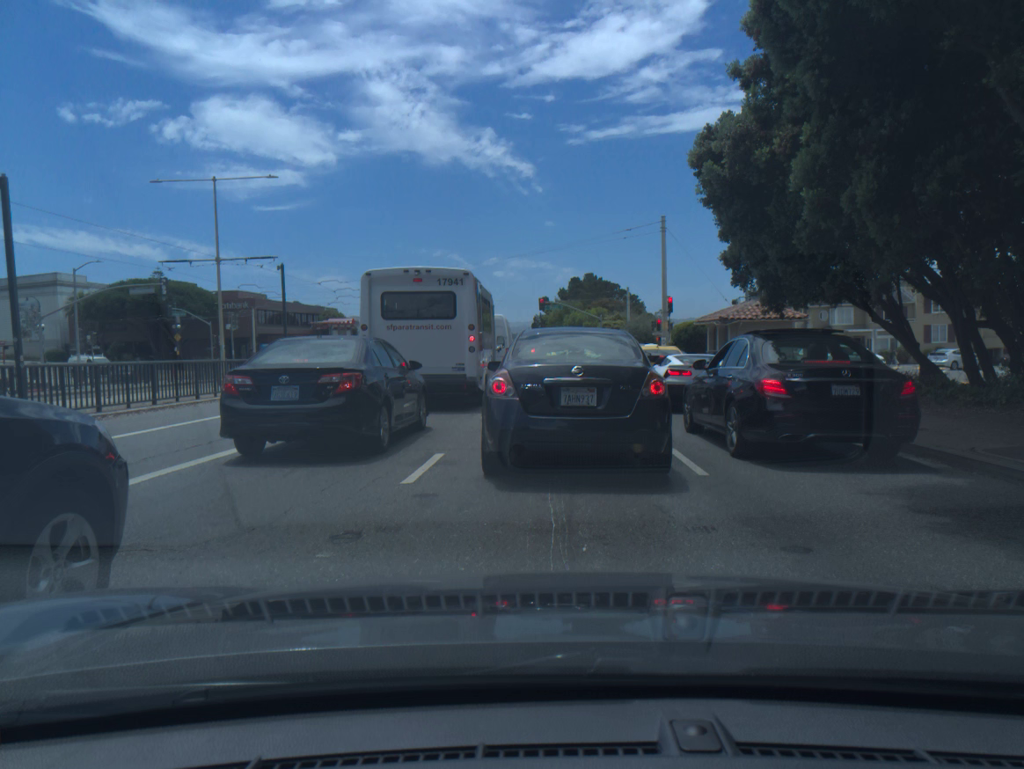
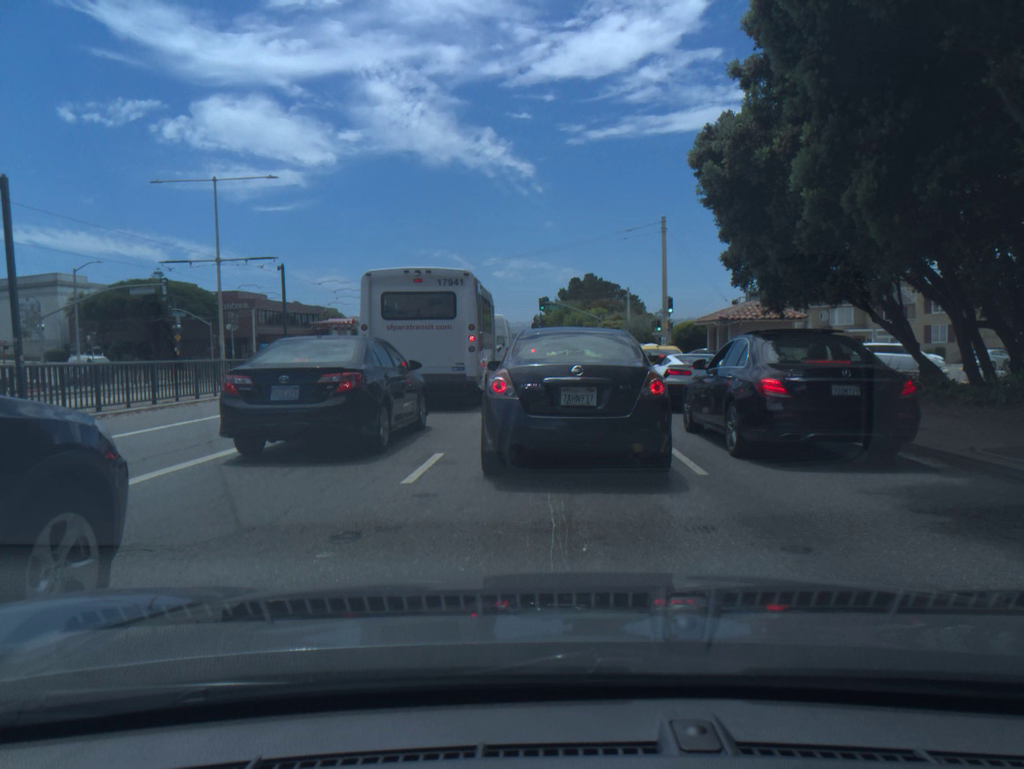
(0.0, 0.0) m; 0°
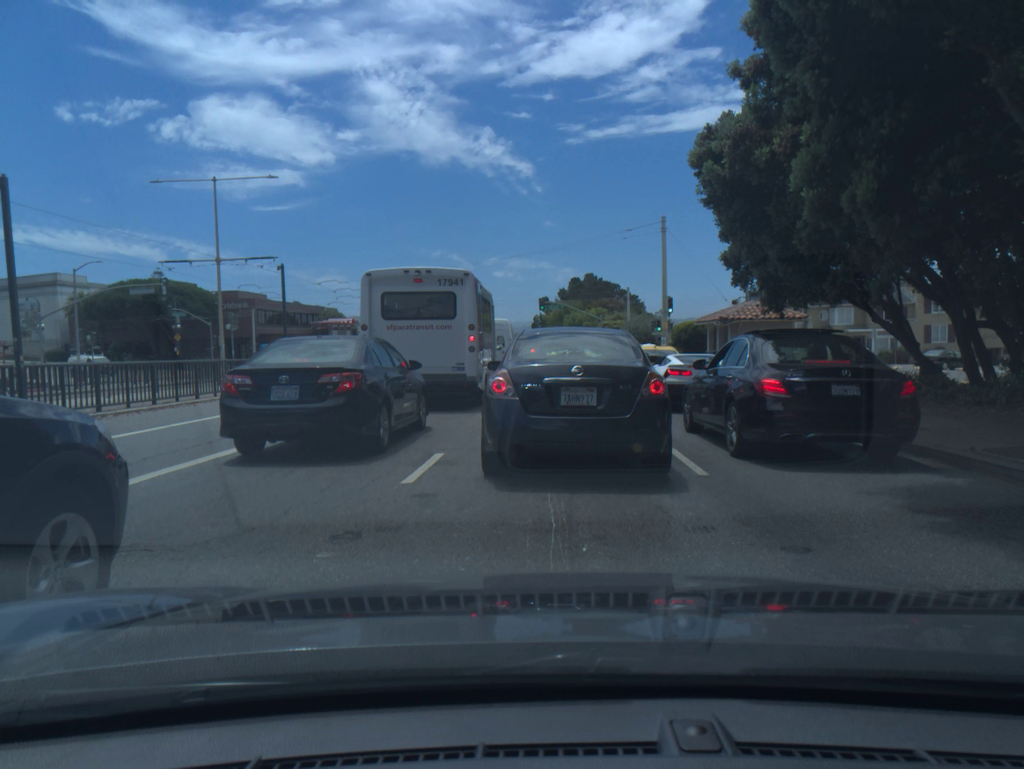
(0.0, 0.0) m; 0°
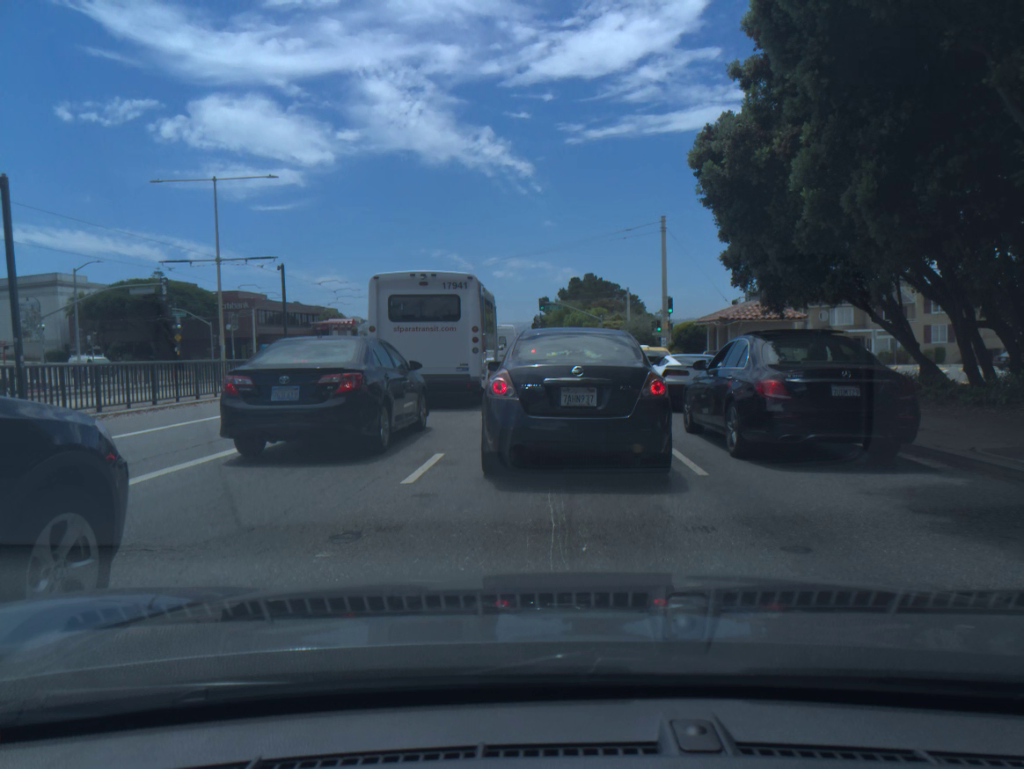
(0.0, 0.0) m; 0°
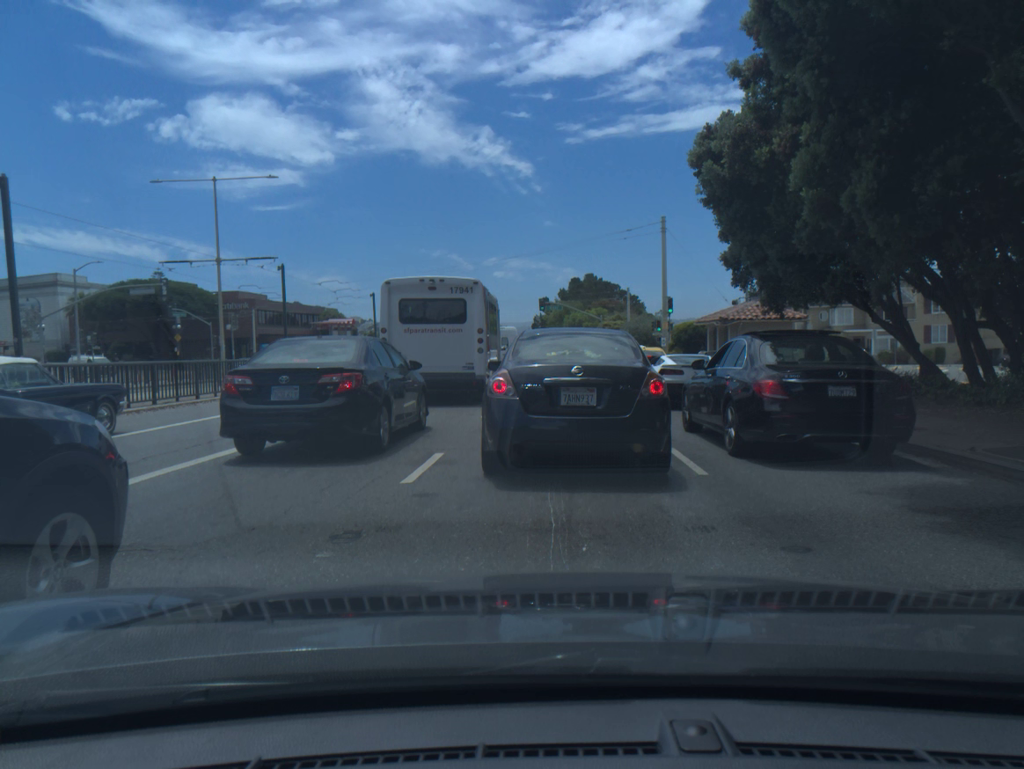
(0.0, 0.0) m; 0°
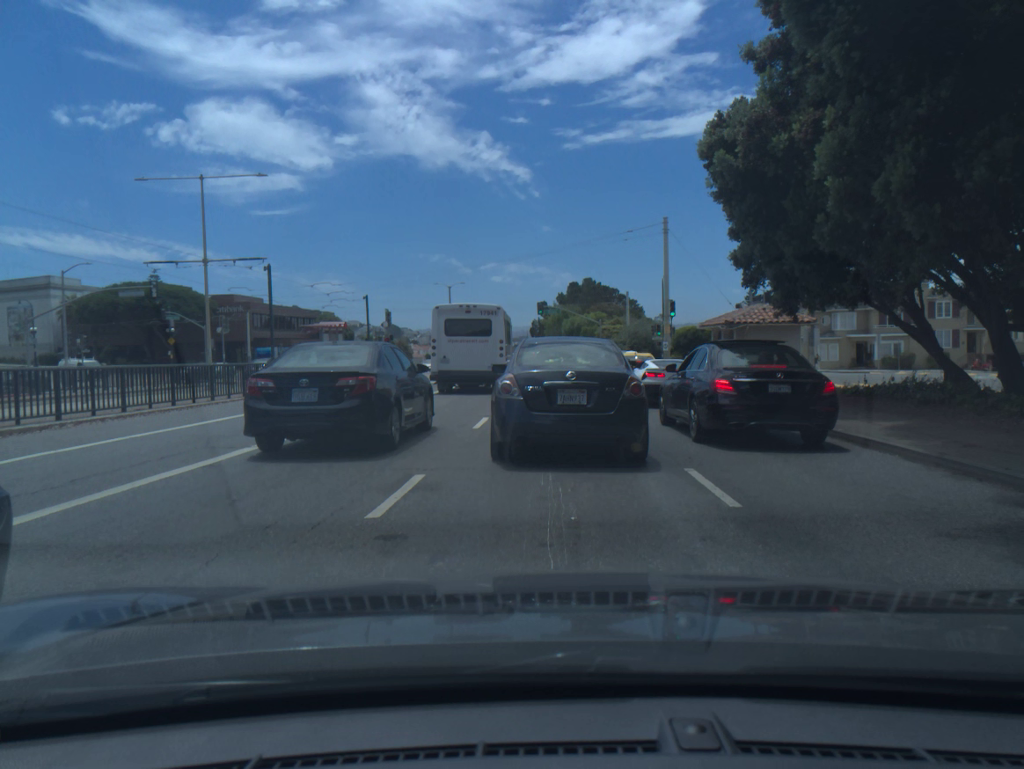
(-0.1, +1.3) m; 0°
